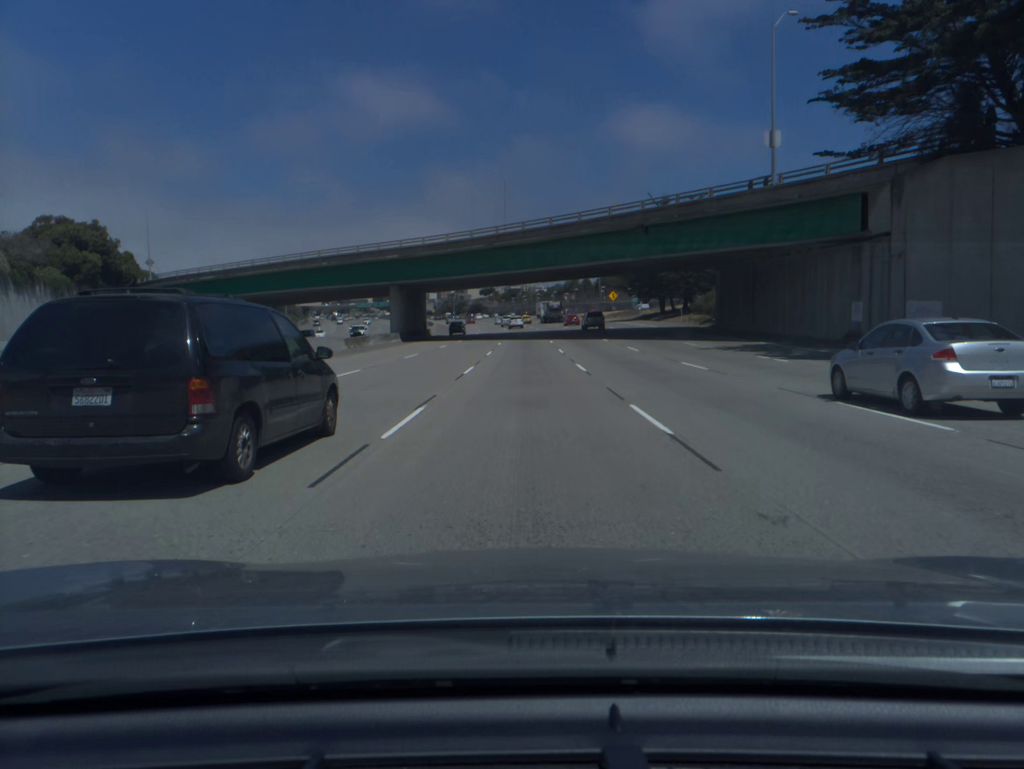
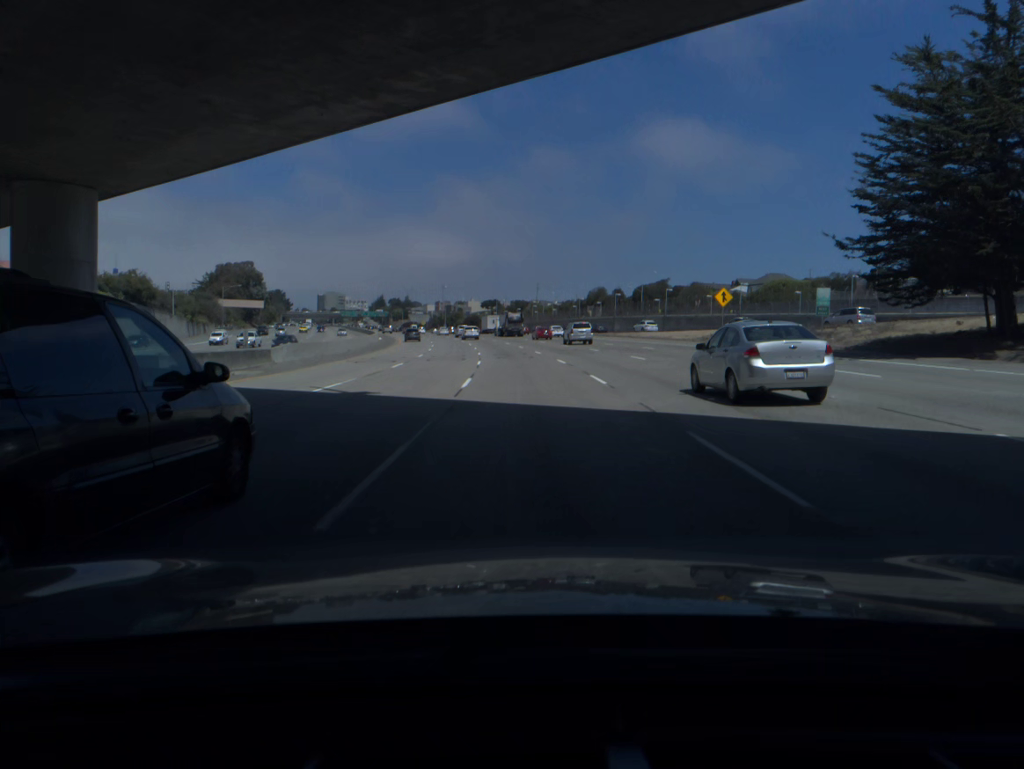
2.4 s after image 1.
(-0.4, +75.7) m; -1°
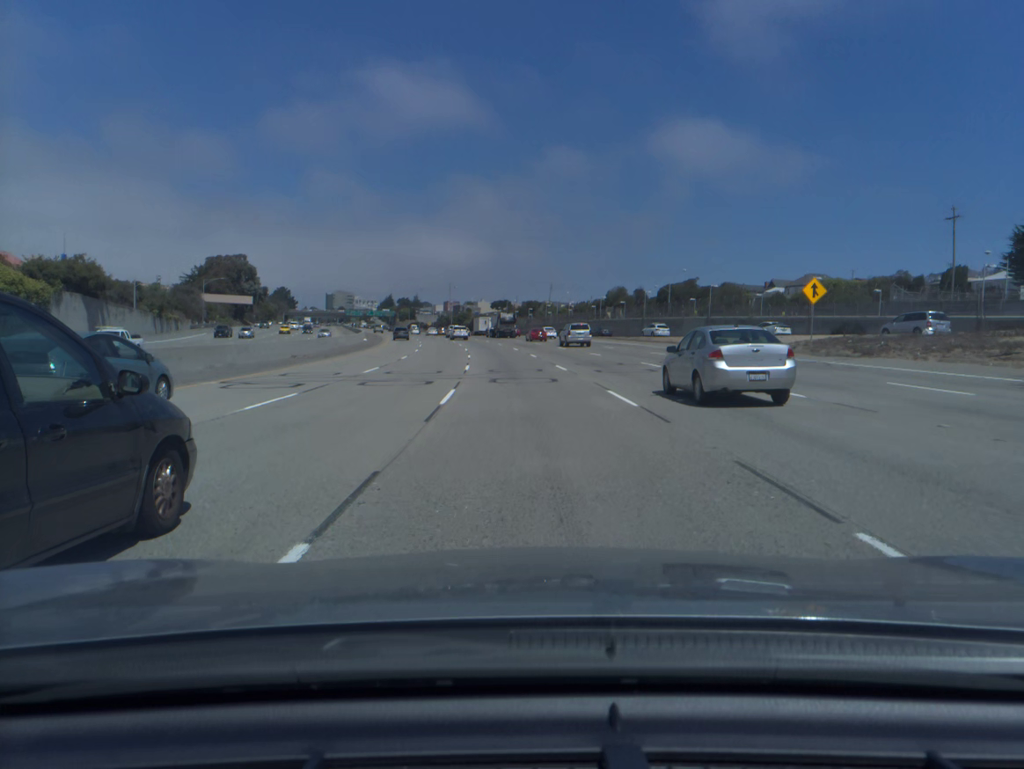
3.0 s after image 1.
(-0.1, +18.8) m; -1°
